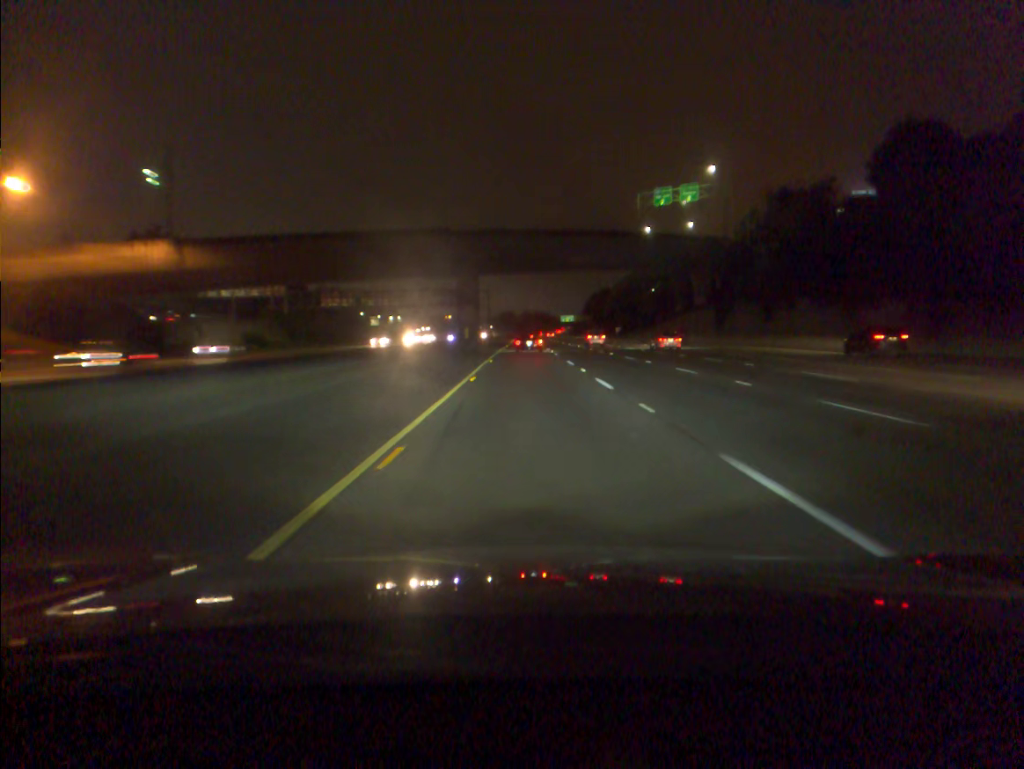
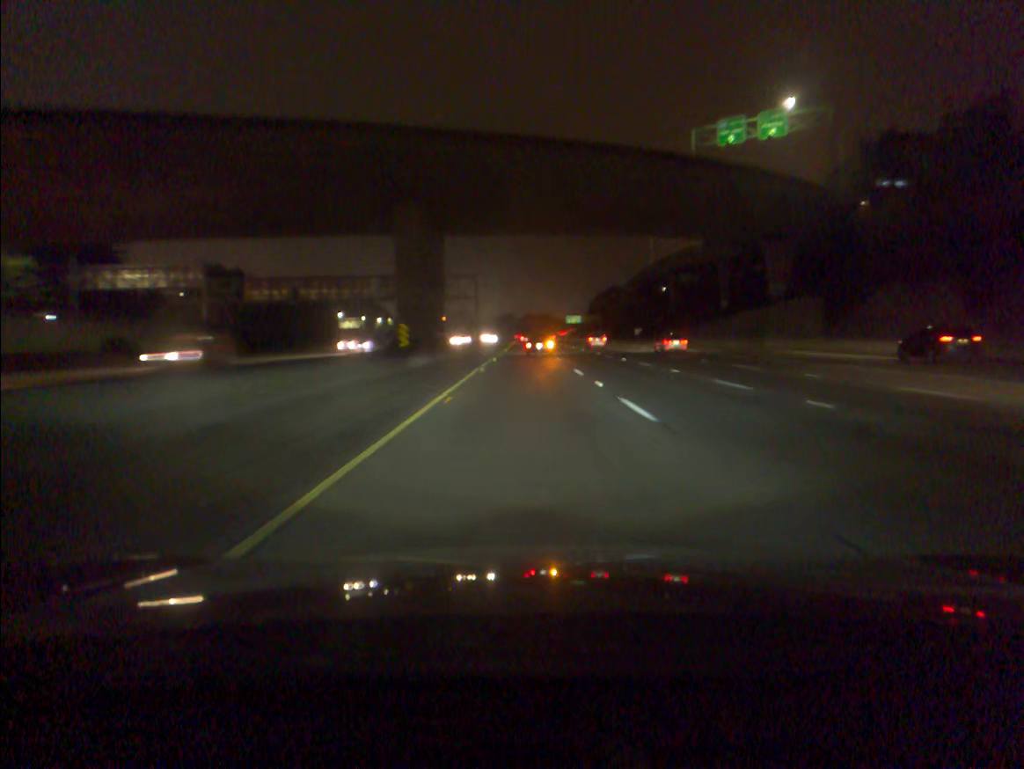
(+0.1, +35.8) m; 0°
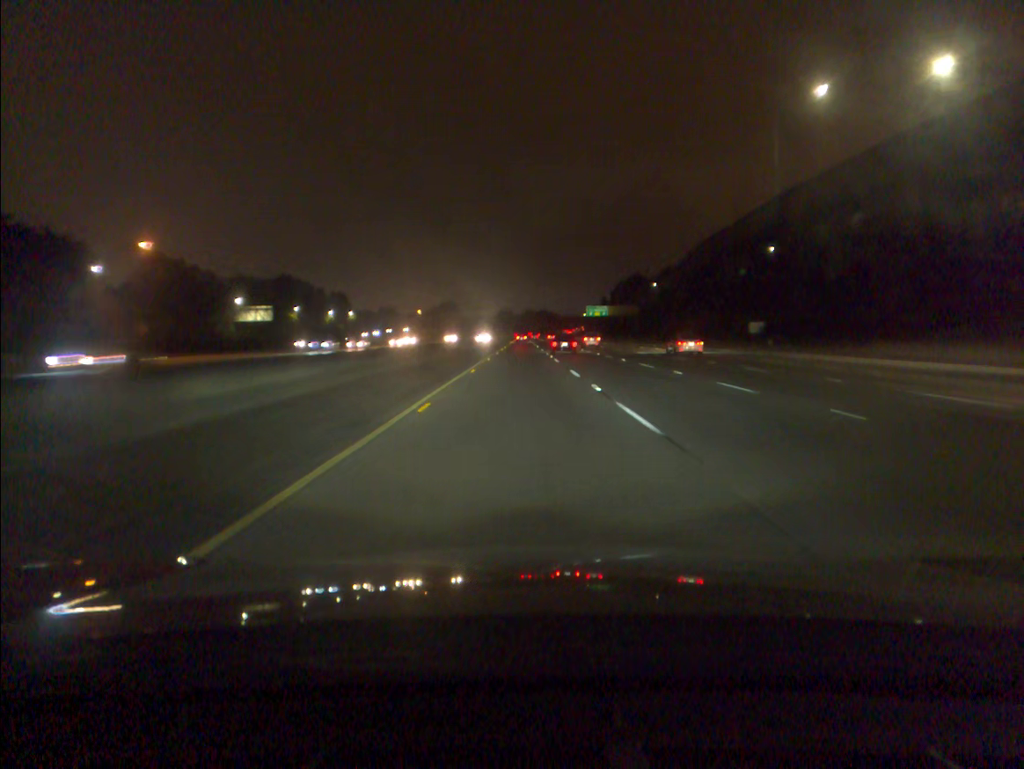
(+0.2, +89.3) m; 0°
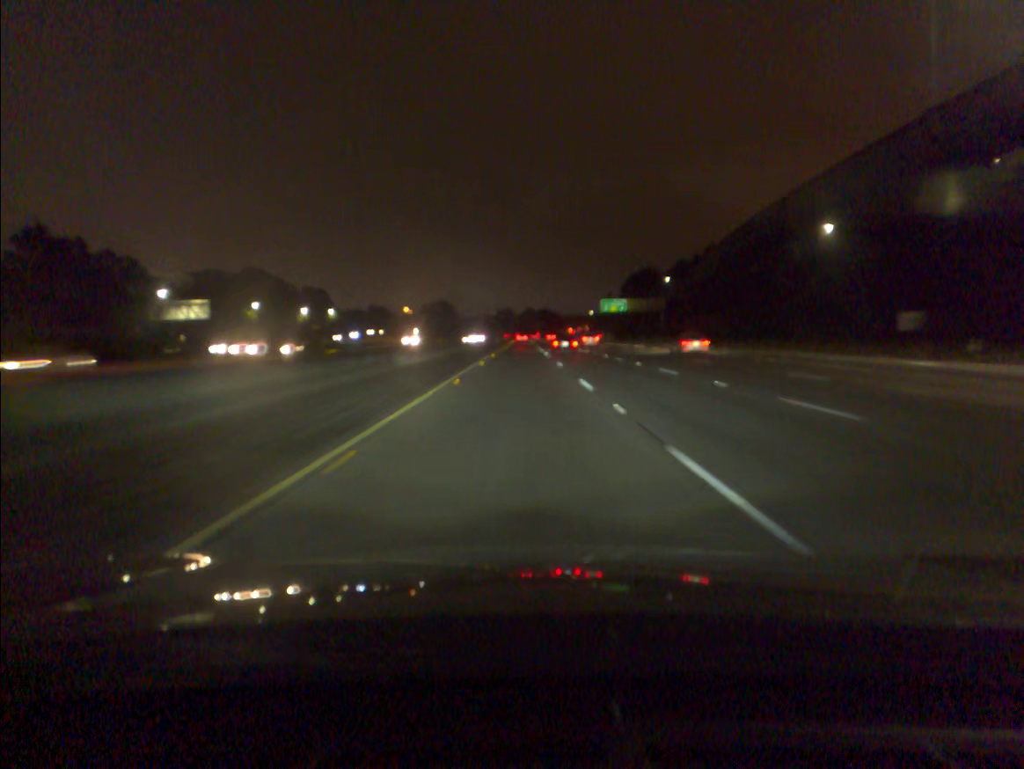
(-0.1, +35.4) m; 0°
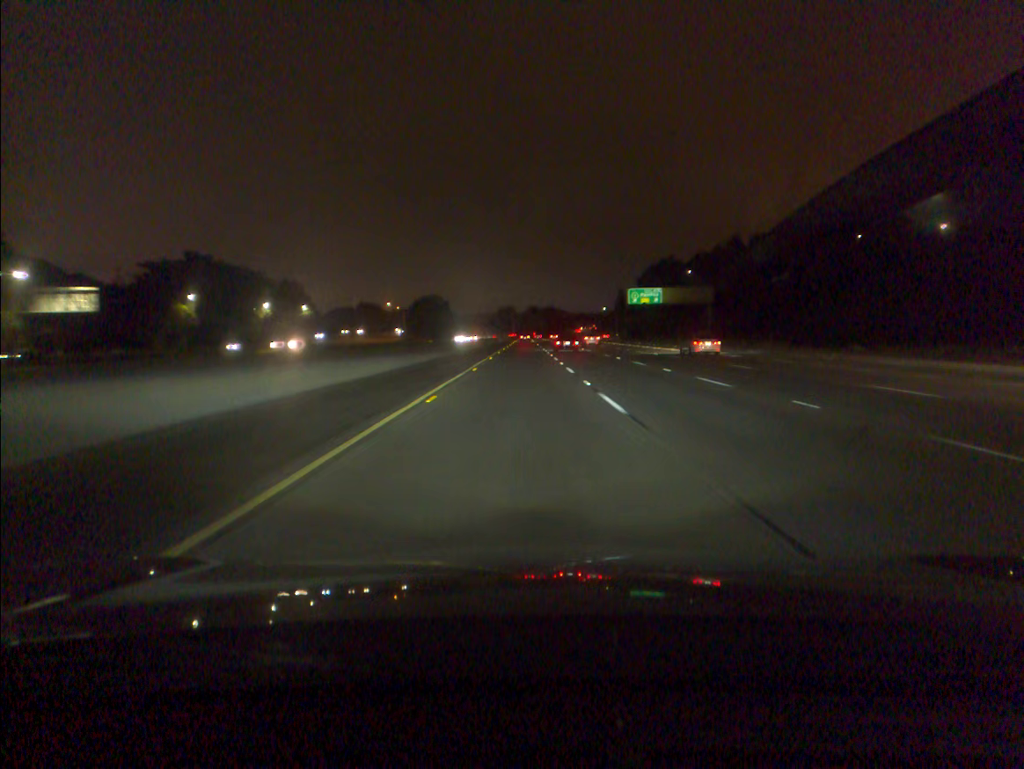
(-0.1, +35.4) m; 0°
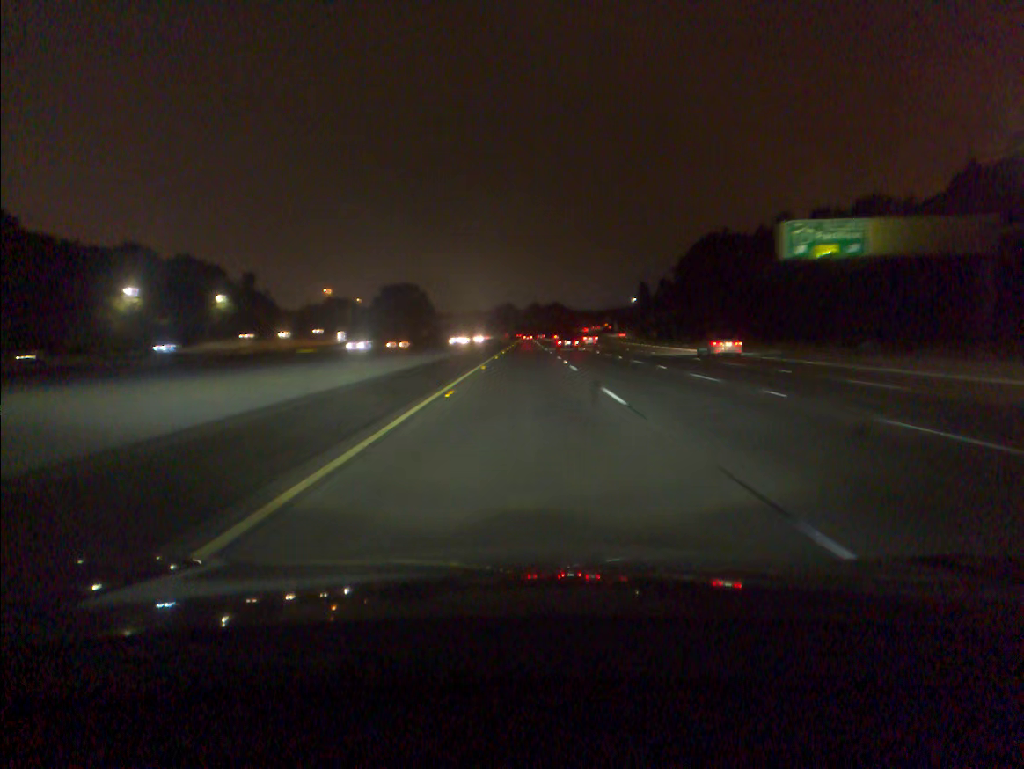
(-0.1, +71.0) m; 0°
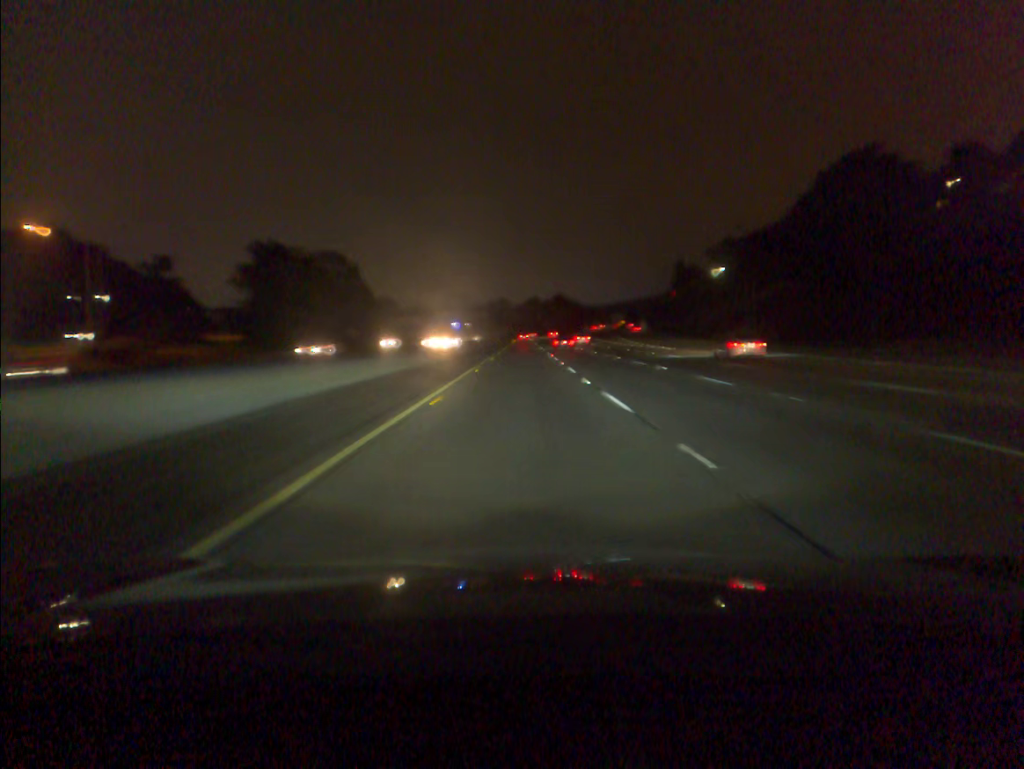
(+0.2, +89.2) m; 0°
